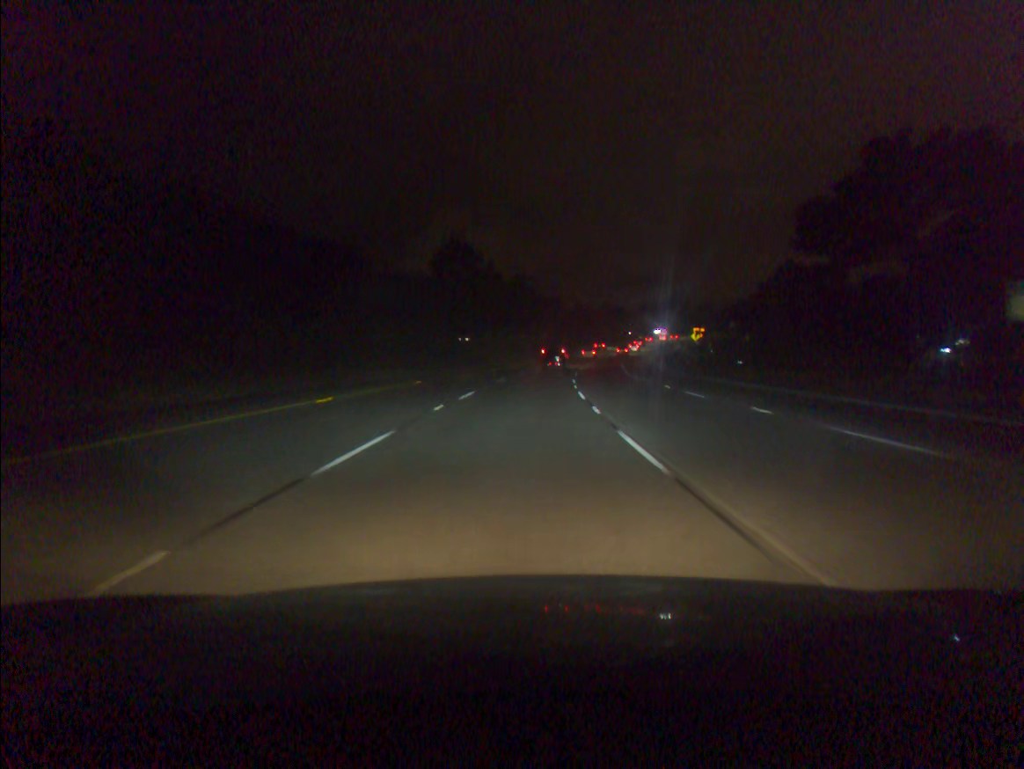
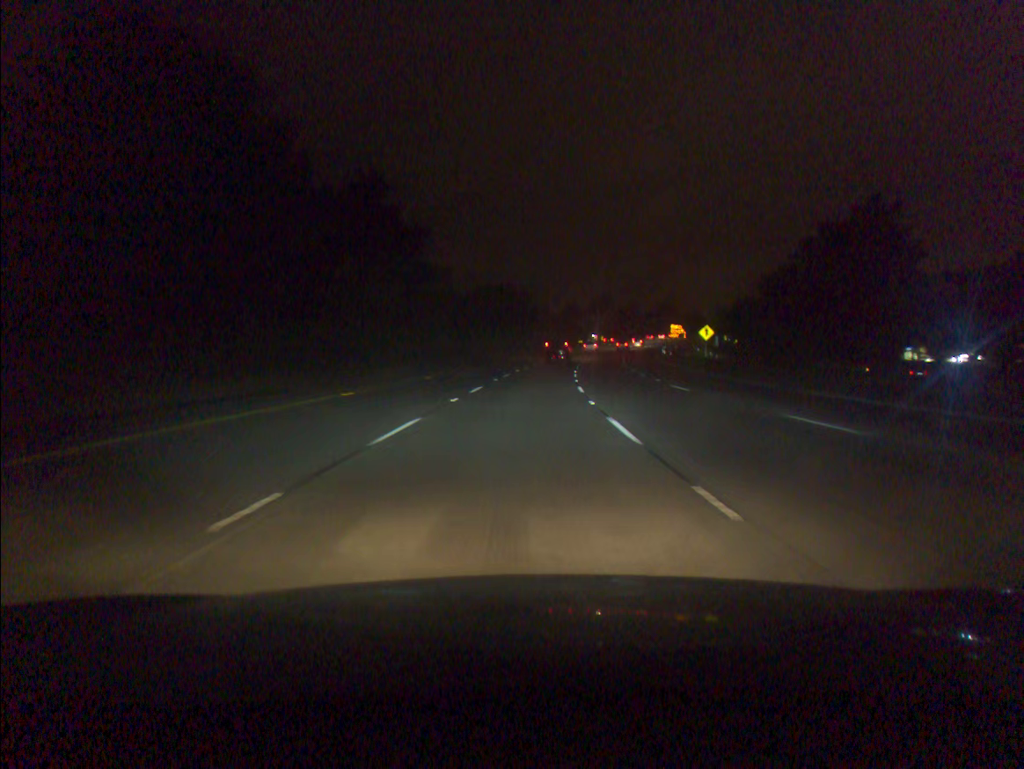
(+3.8, +70.1) m; +7°
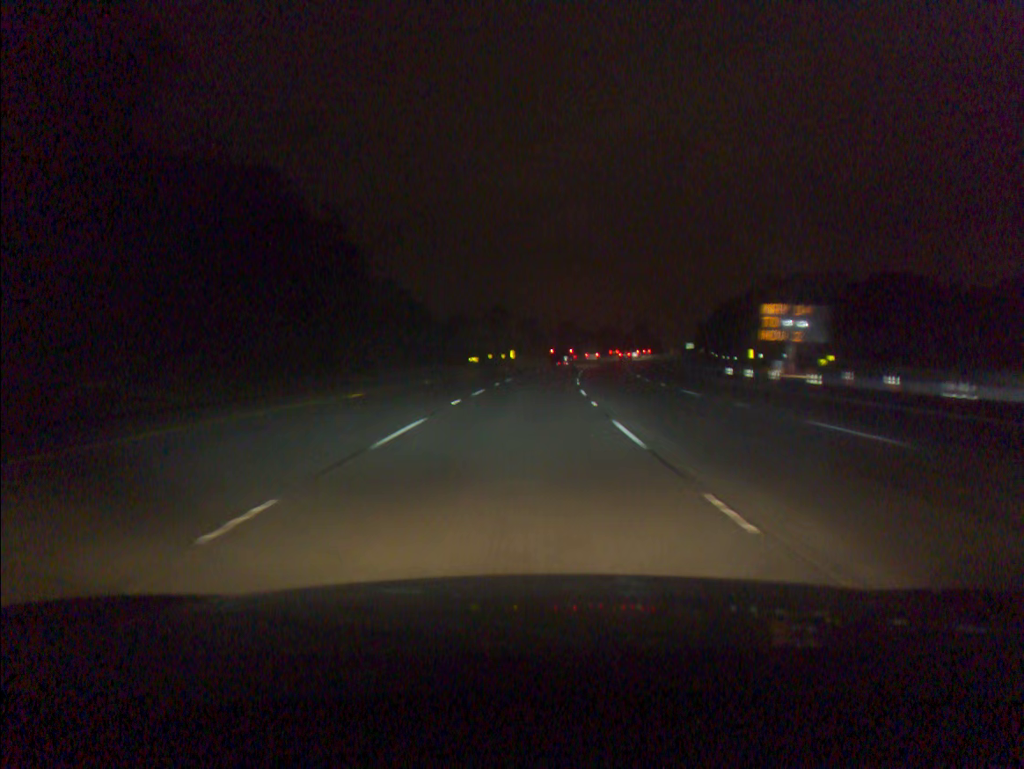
(+6.2, +87.5) m; +8°
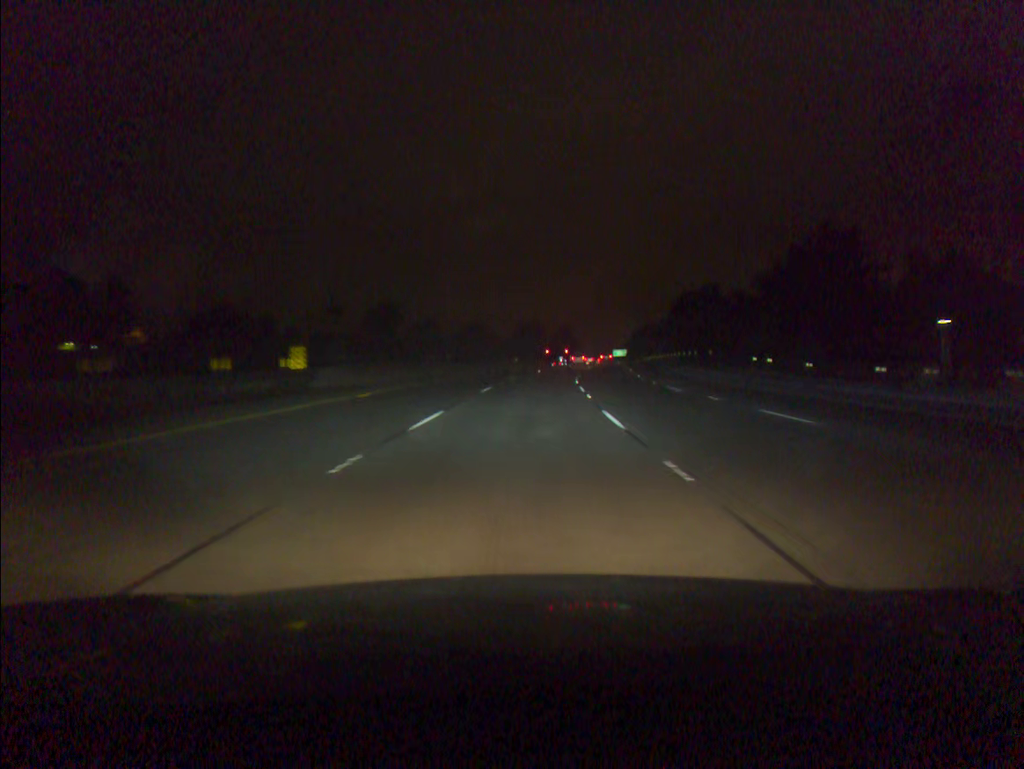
(+4.1, +69.8) m; +7°
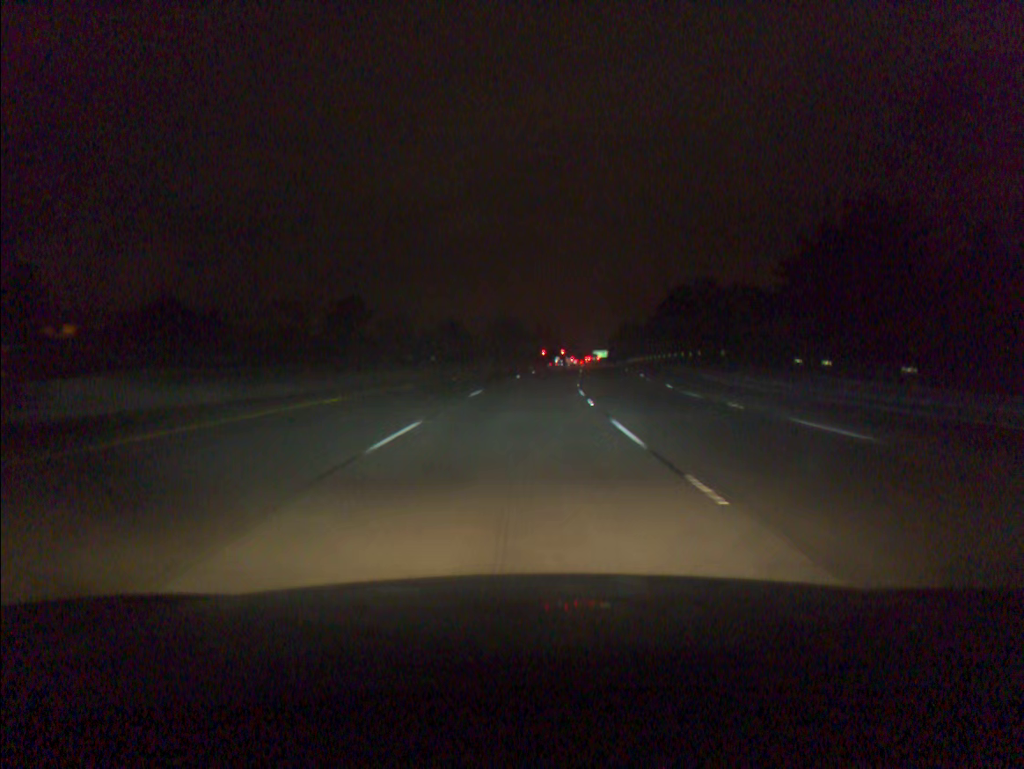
(+0.3, +17.5) m; +2°
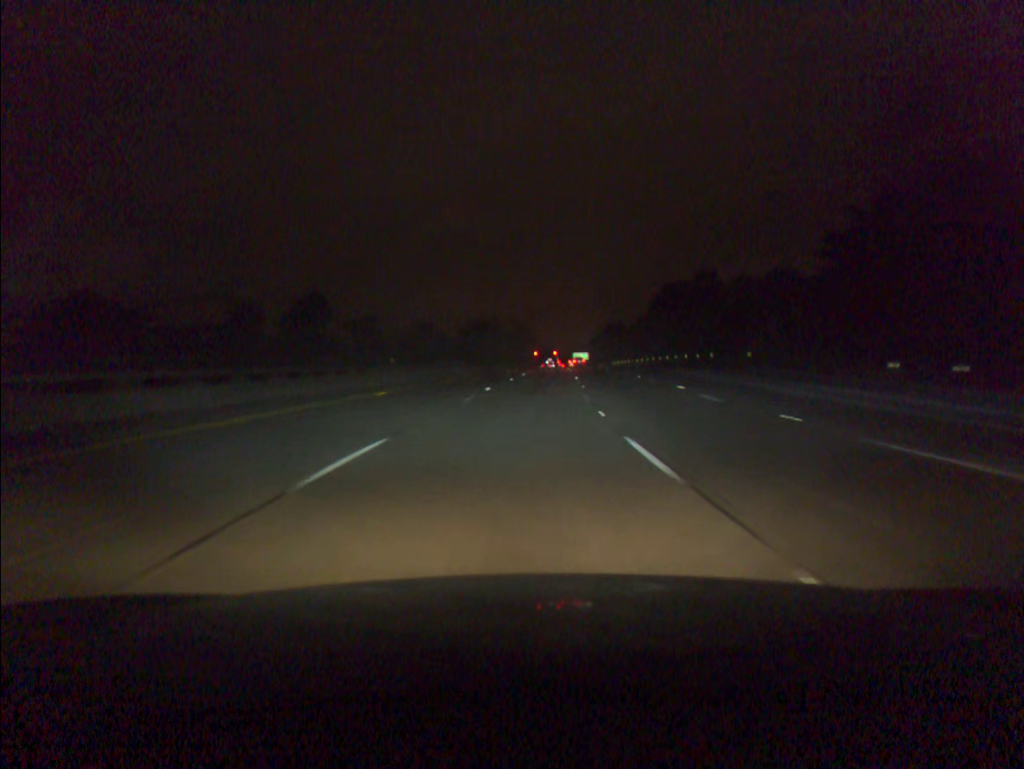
(+0.3, +17.5) m; +2°
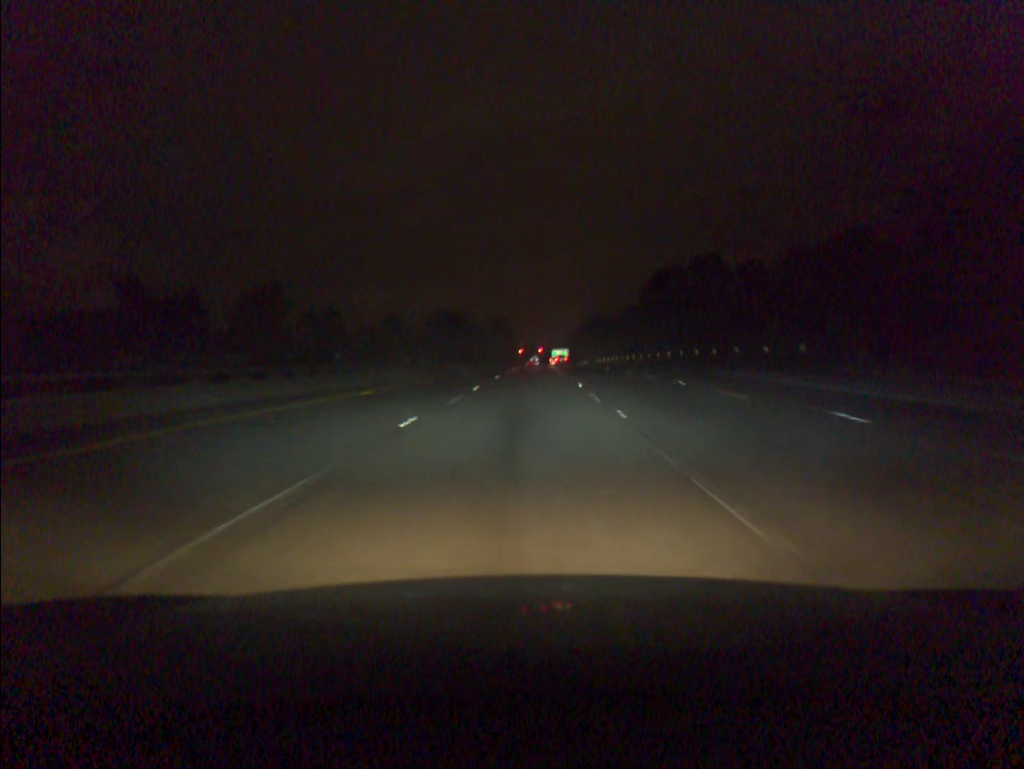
(+0.2, +17.5) m; +2°
